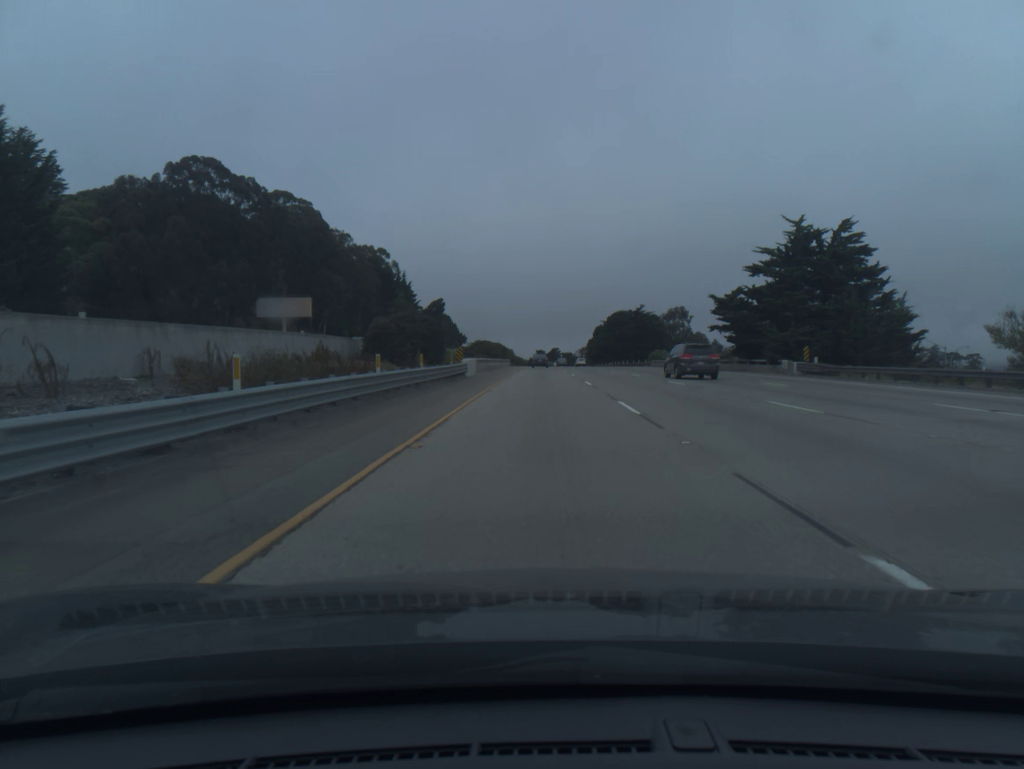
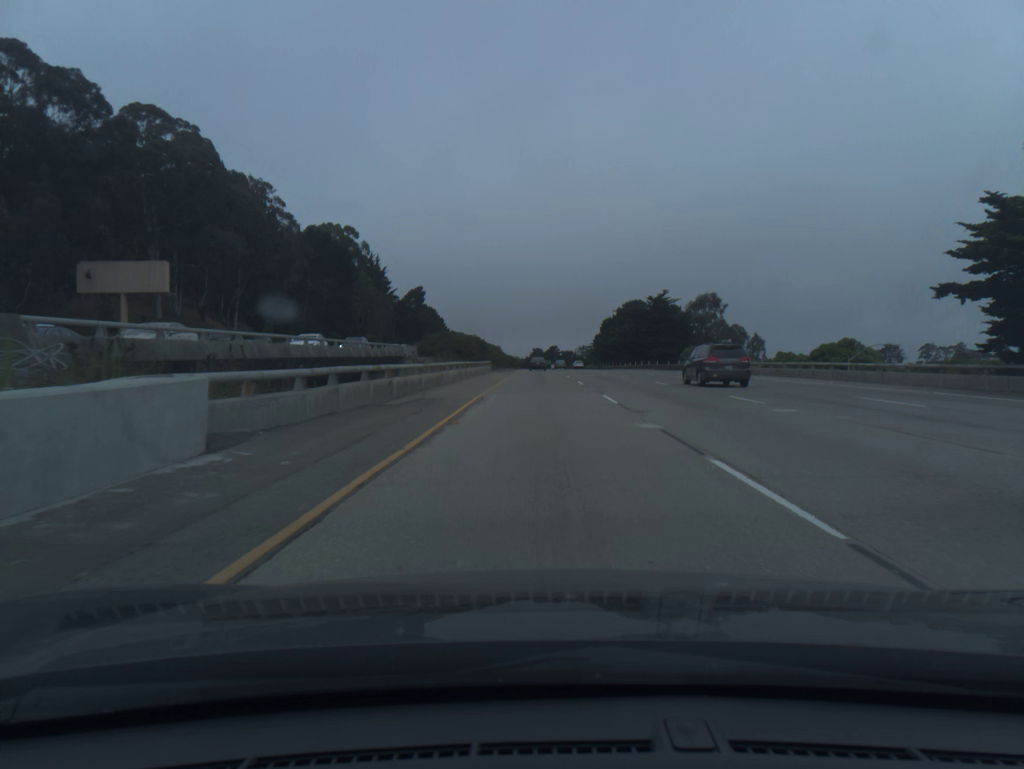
(+0.1, +39.7) m; 0°
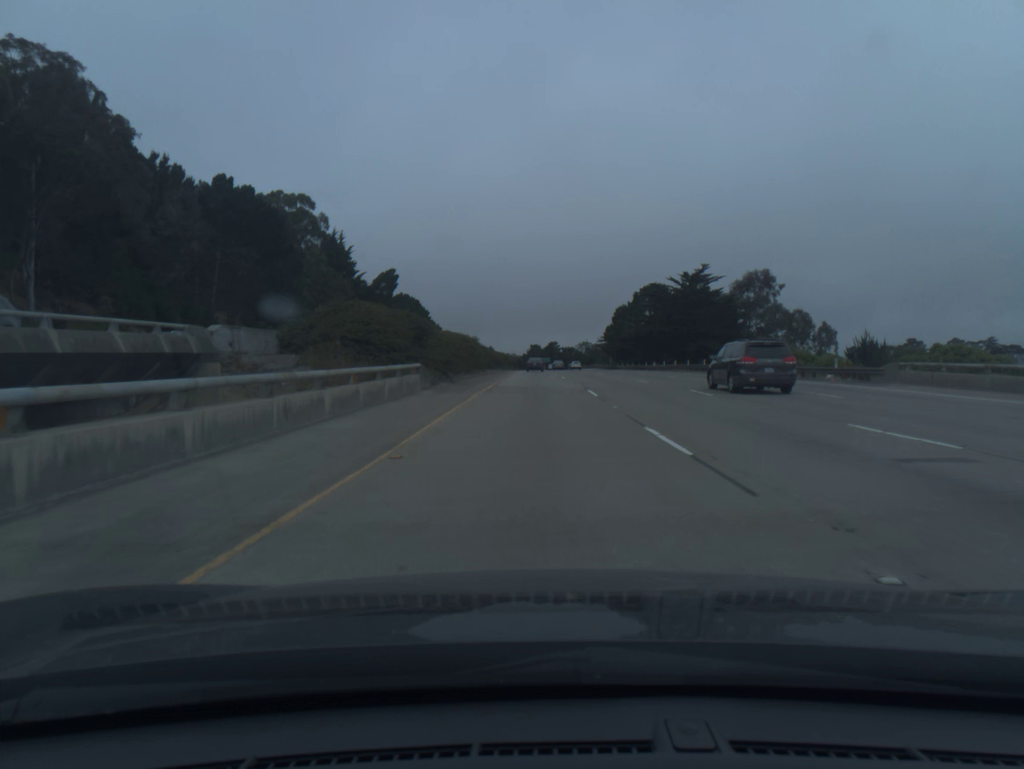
(+0.1, +39.5) m; 0°
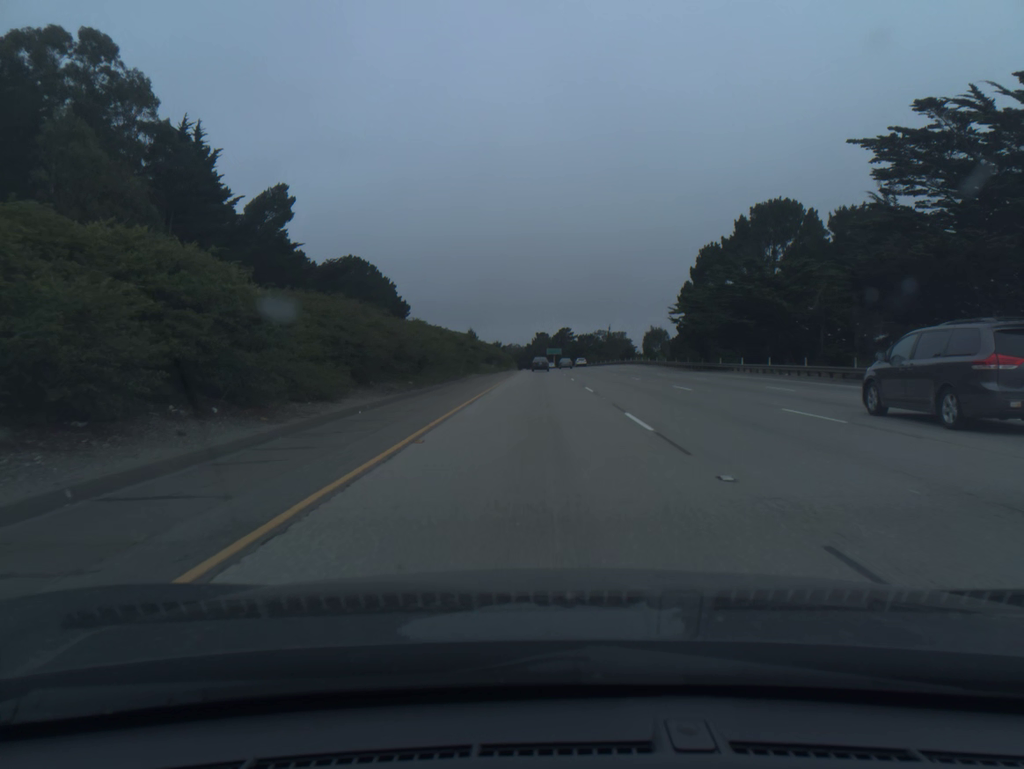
(-0.3, +79.9) m; 0°
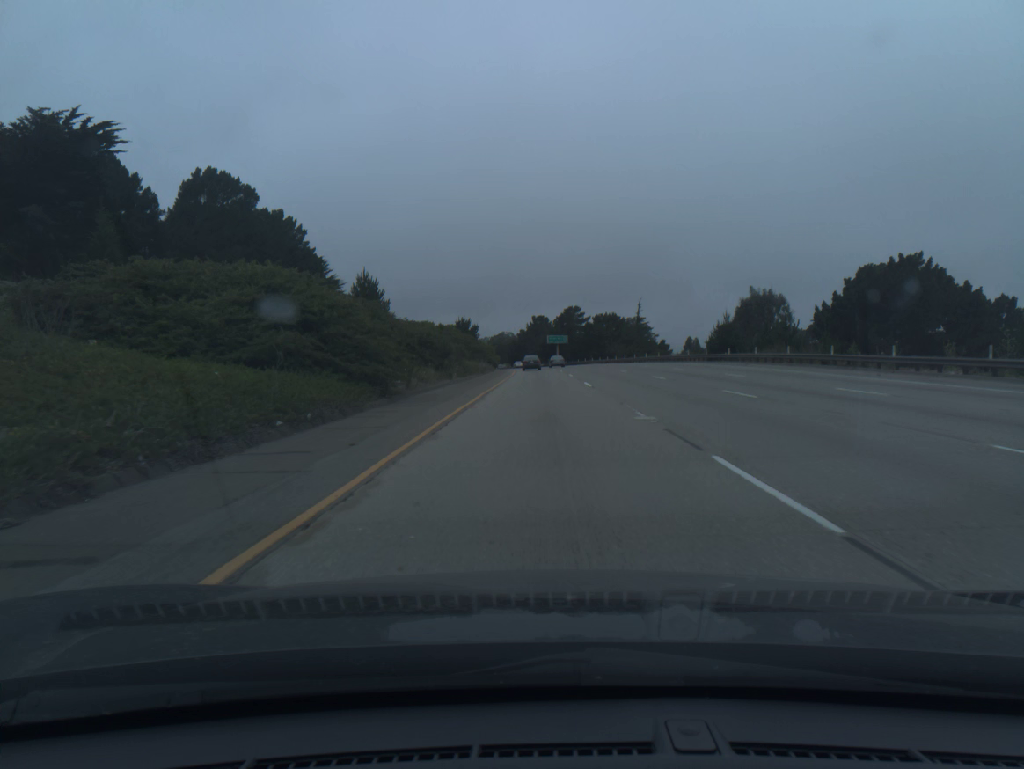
(+0.1, +80.4) m; 0°
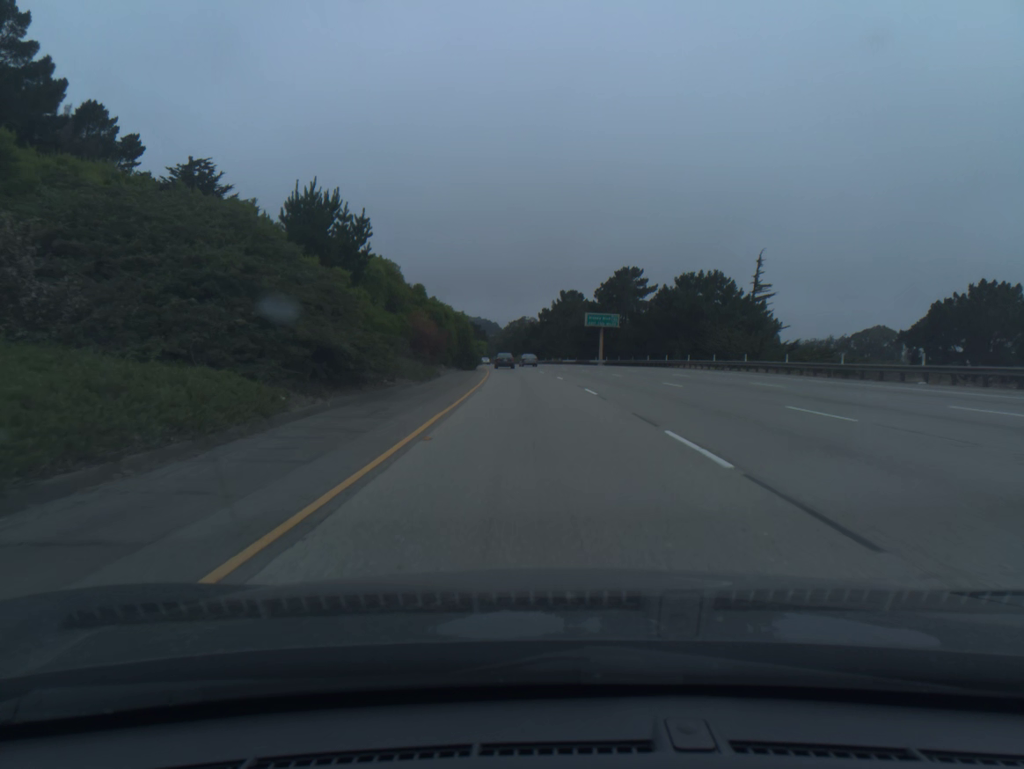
(-0.7, +80.1) m; -2°
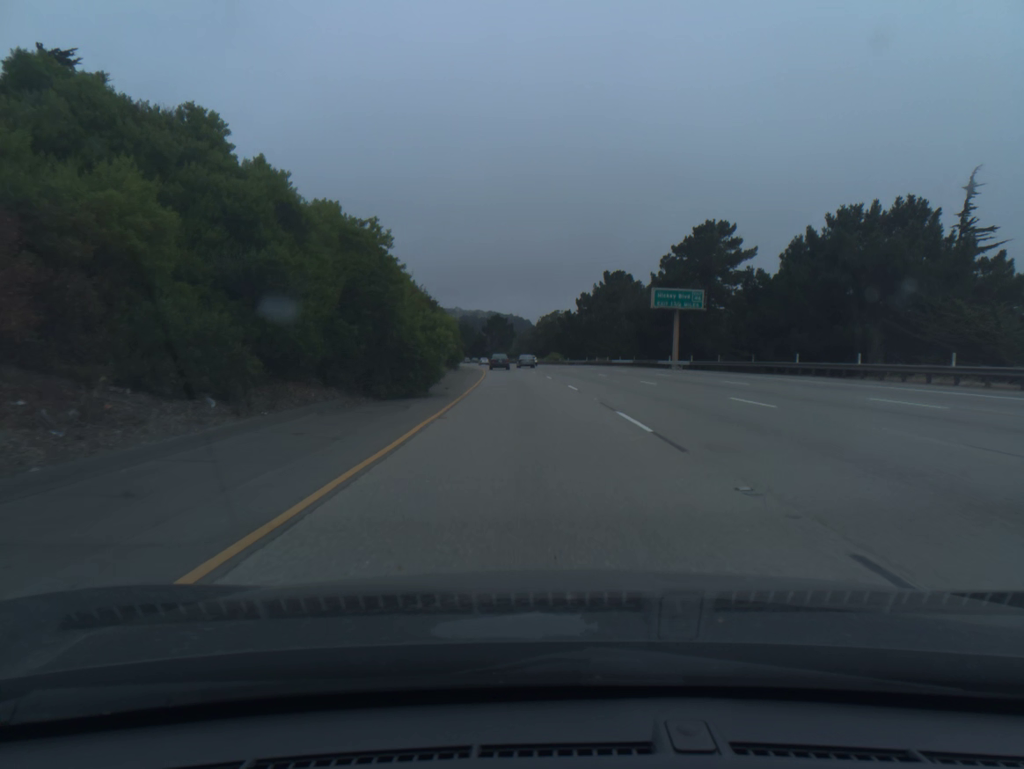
(-0.8, +39.9) m; -2°
